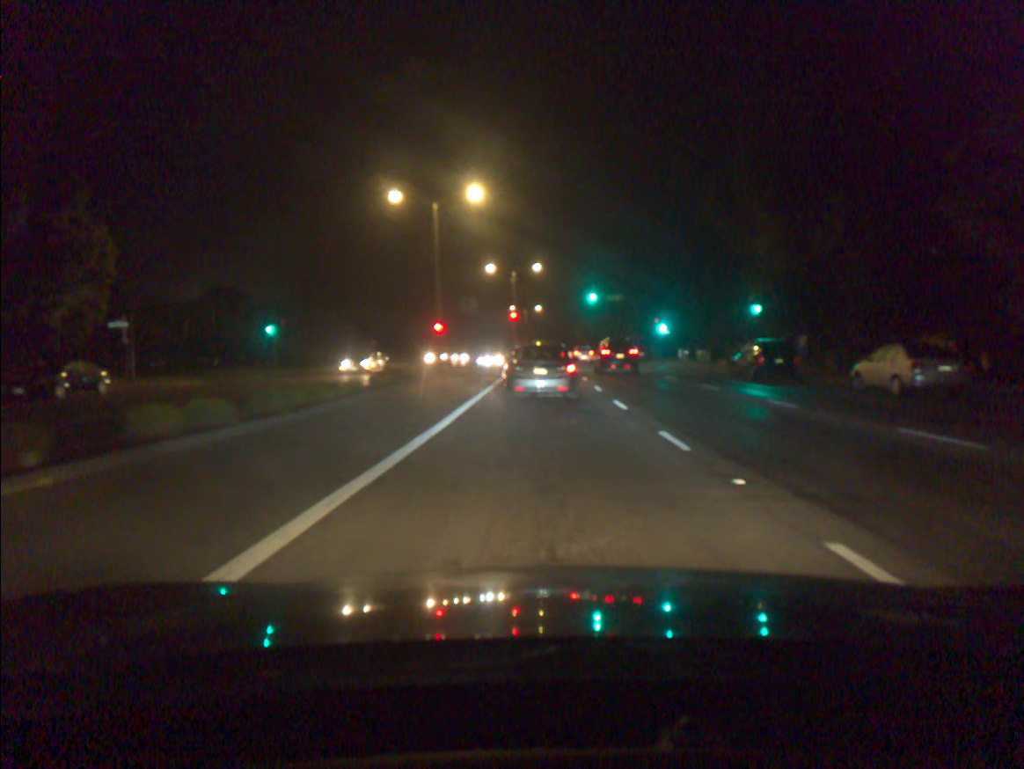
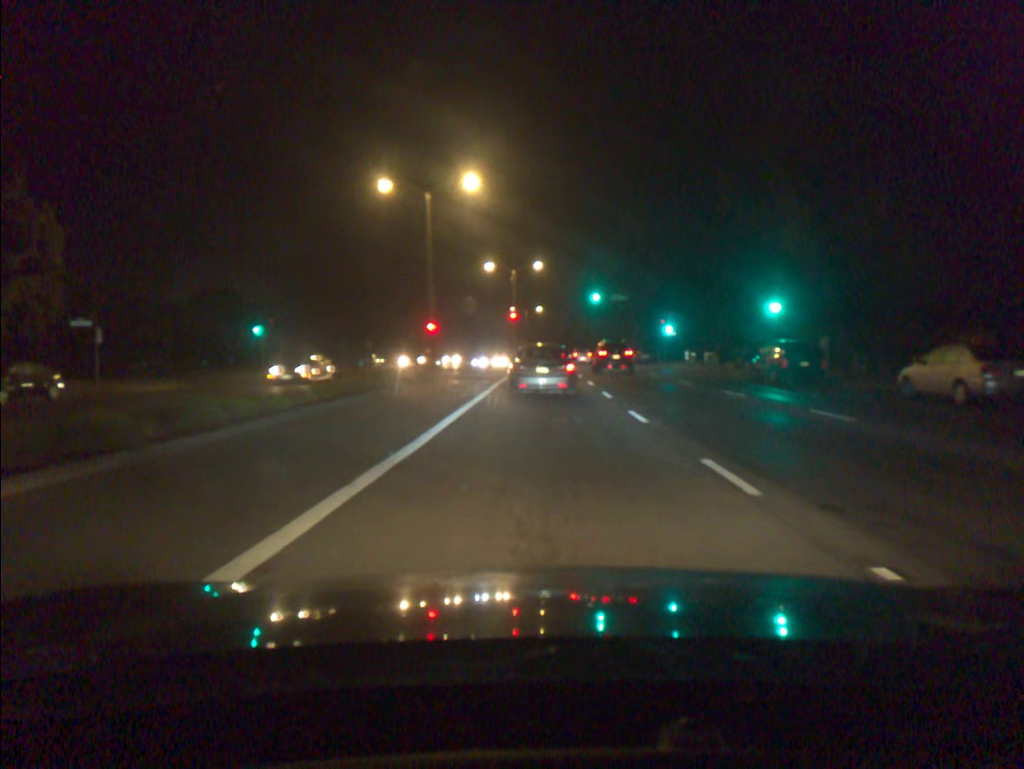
(0.0, +3.0) m; 0°
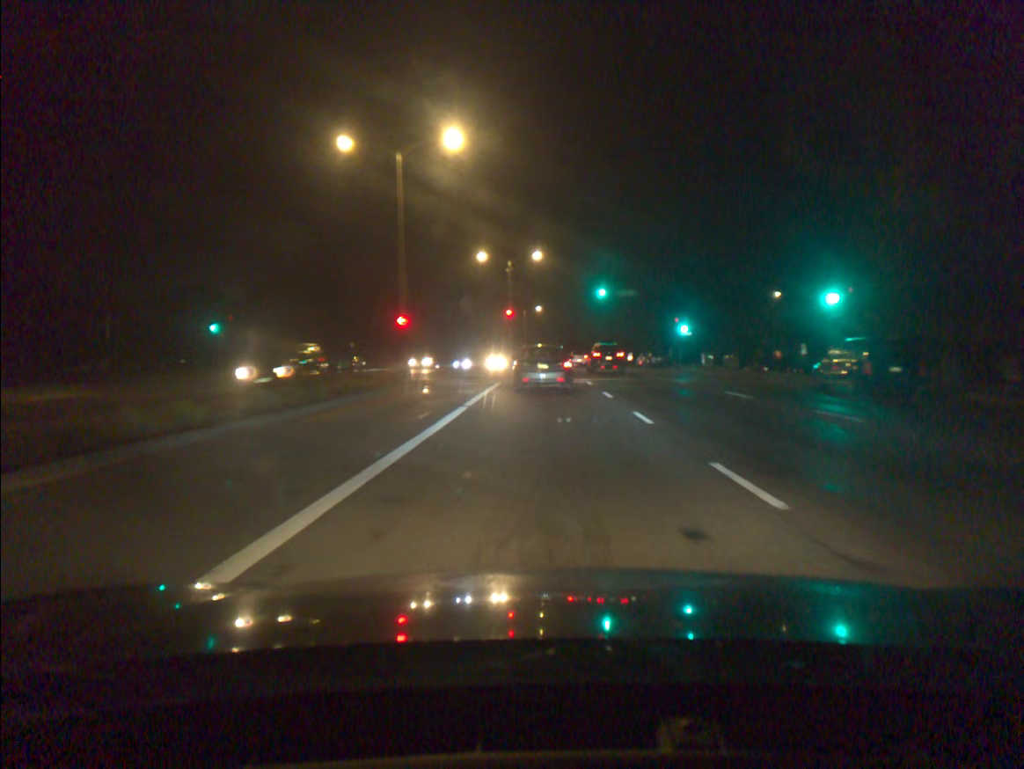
(0.0, +7.8) m; 0°
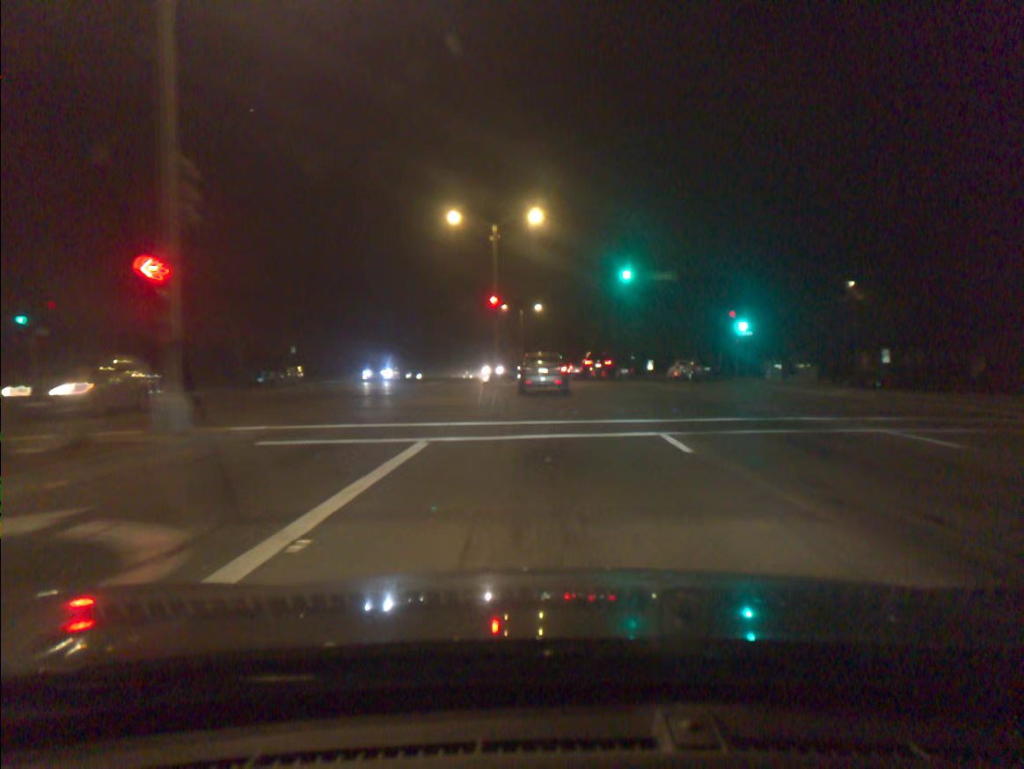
(0.0, +19.6) m; 0°
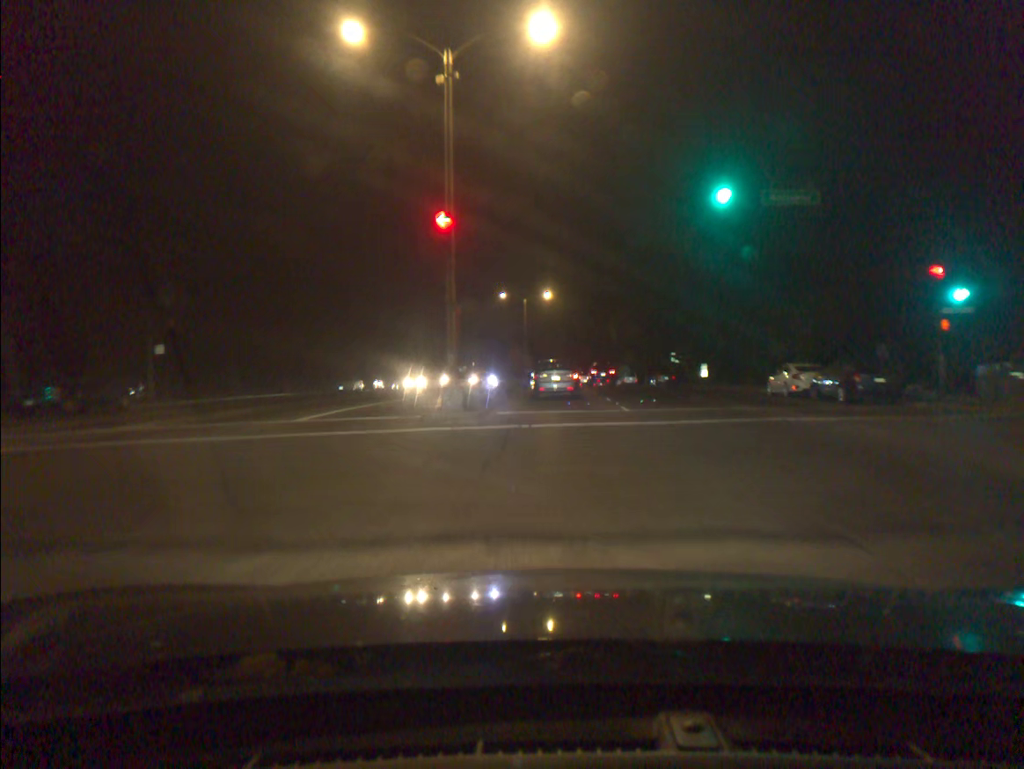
(-0.1, +23.8) m; -1°
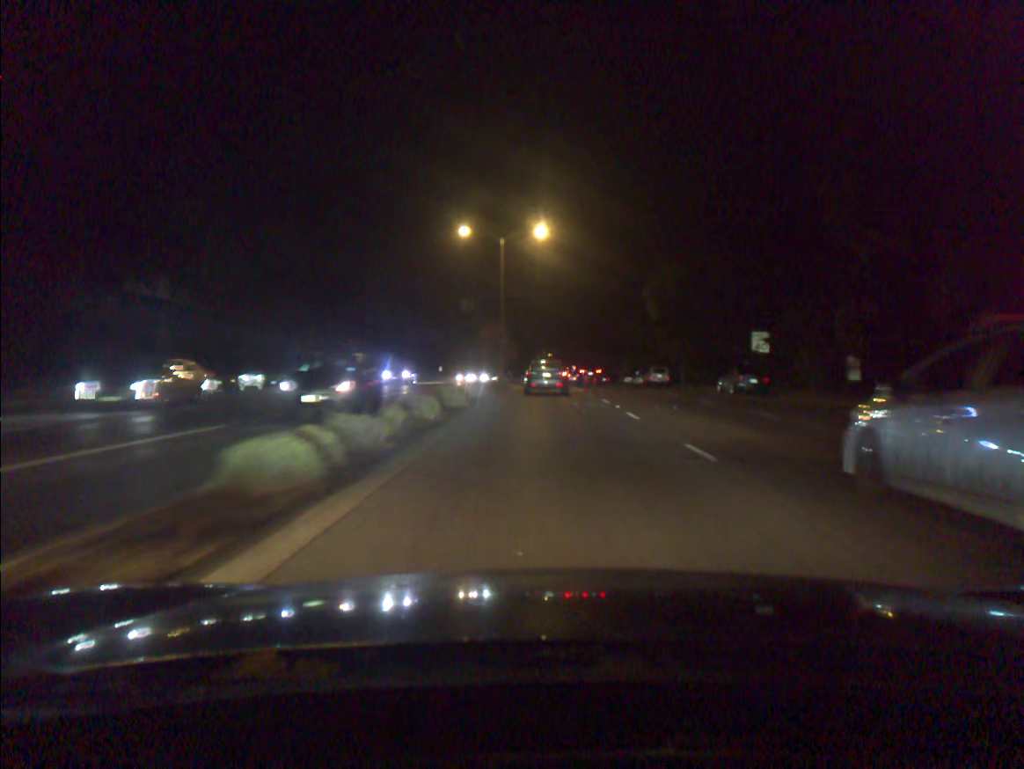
(+0.3, +31.9) m; 0°
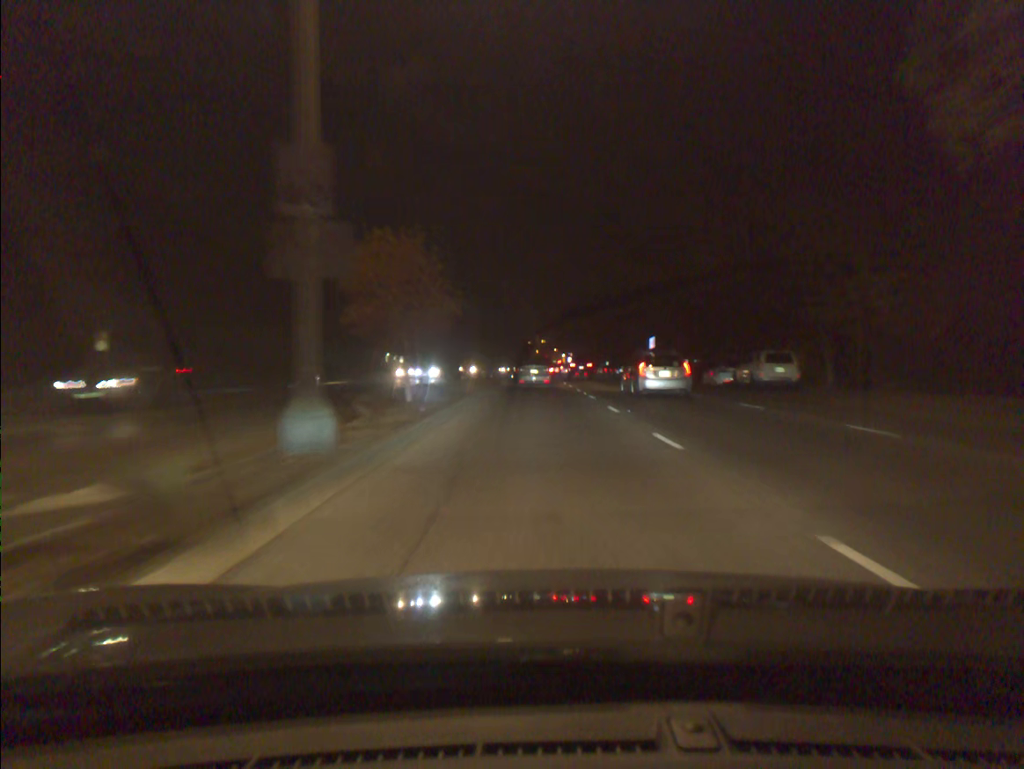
(+0.4, +36.1) m; +1°
